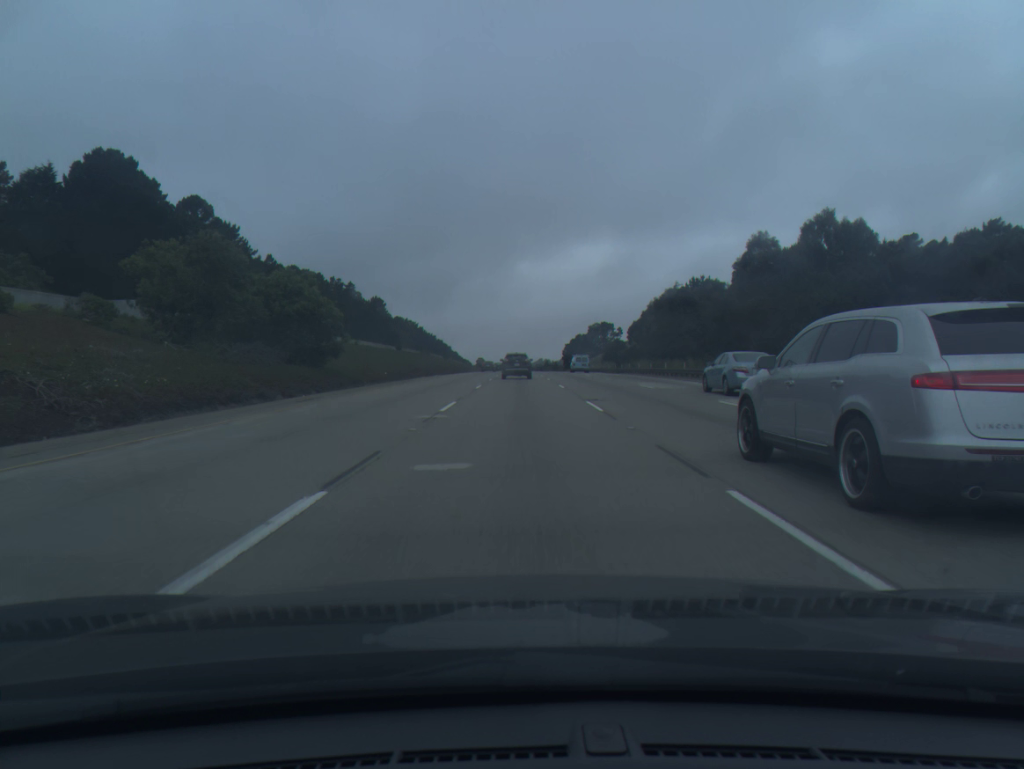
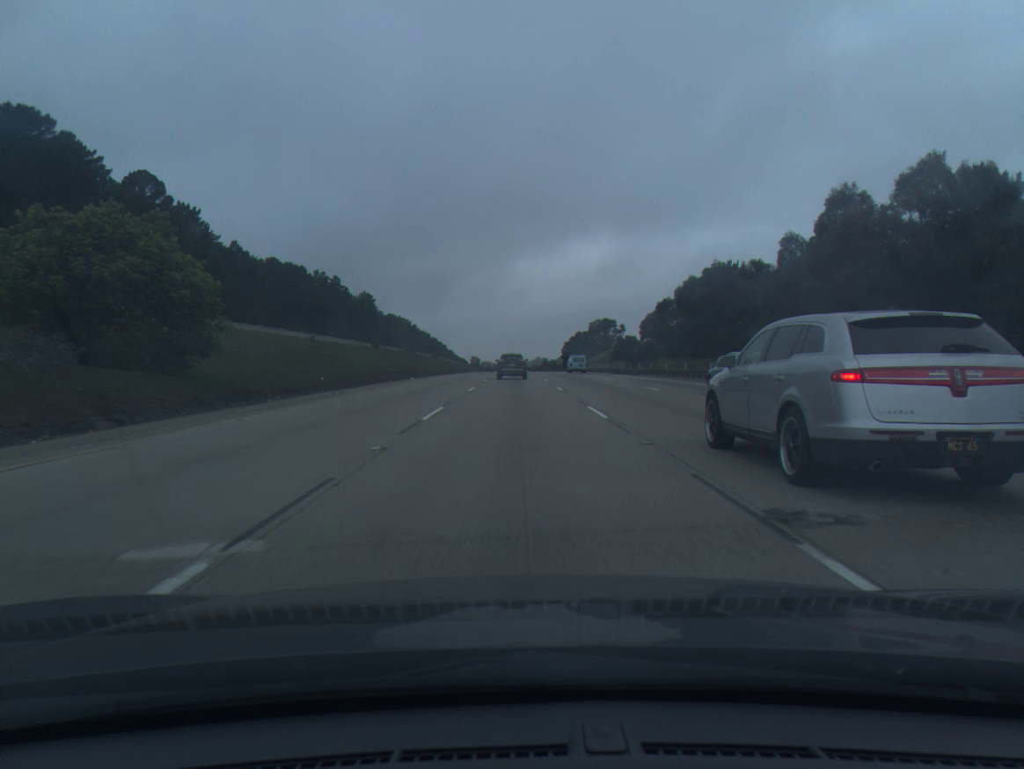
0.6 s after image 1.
(0.0, +16.9) m; 0°
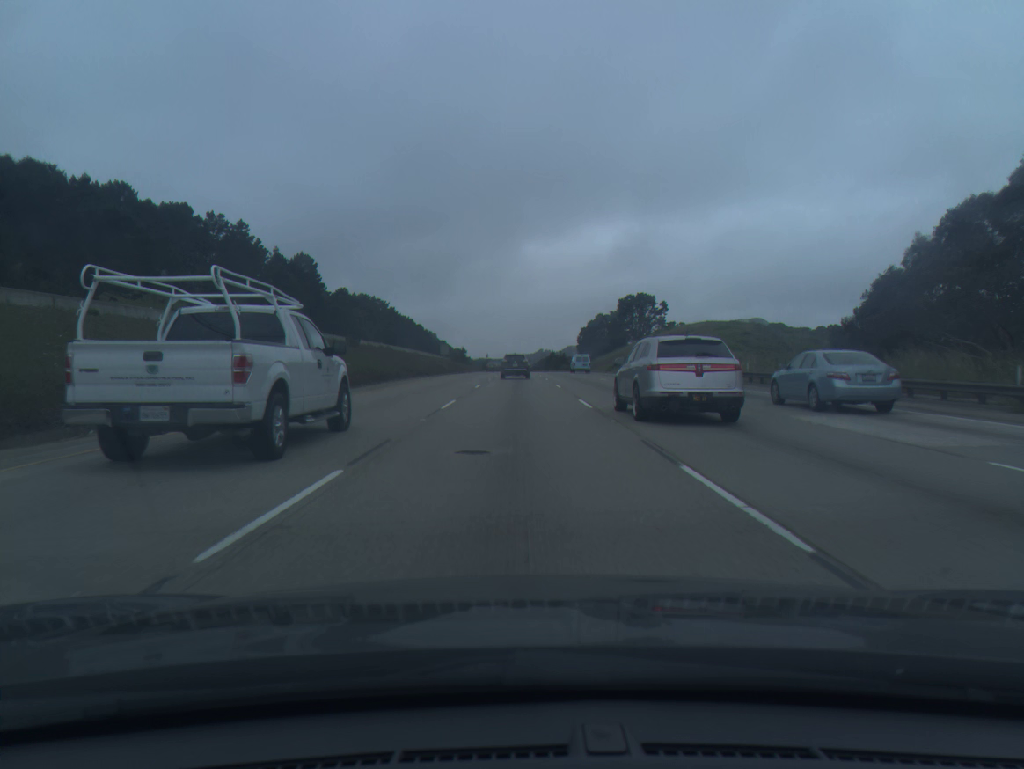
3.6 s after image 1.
(-0.4, +83.7) m; 0°
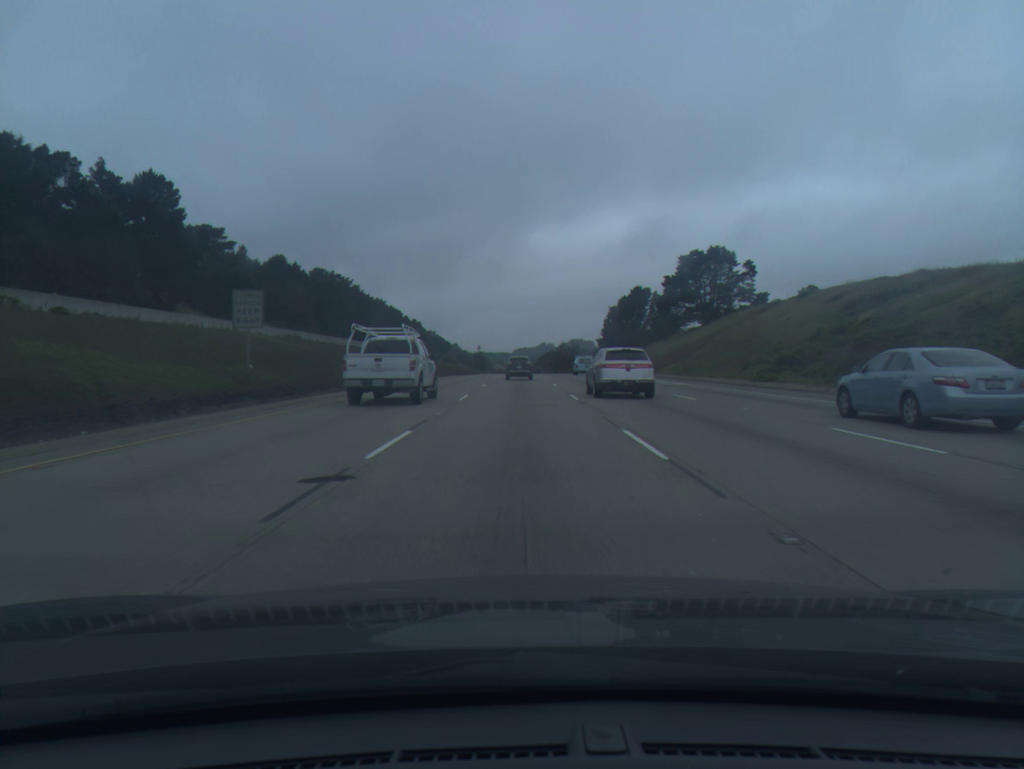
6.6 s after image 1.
(-0.2, +82.9) m; 0°
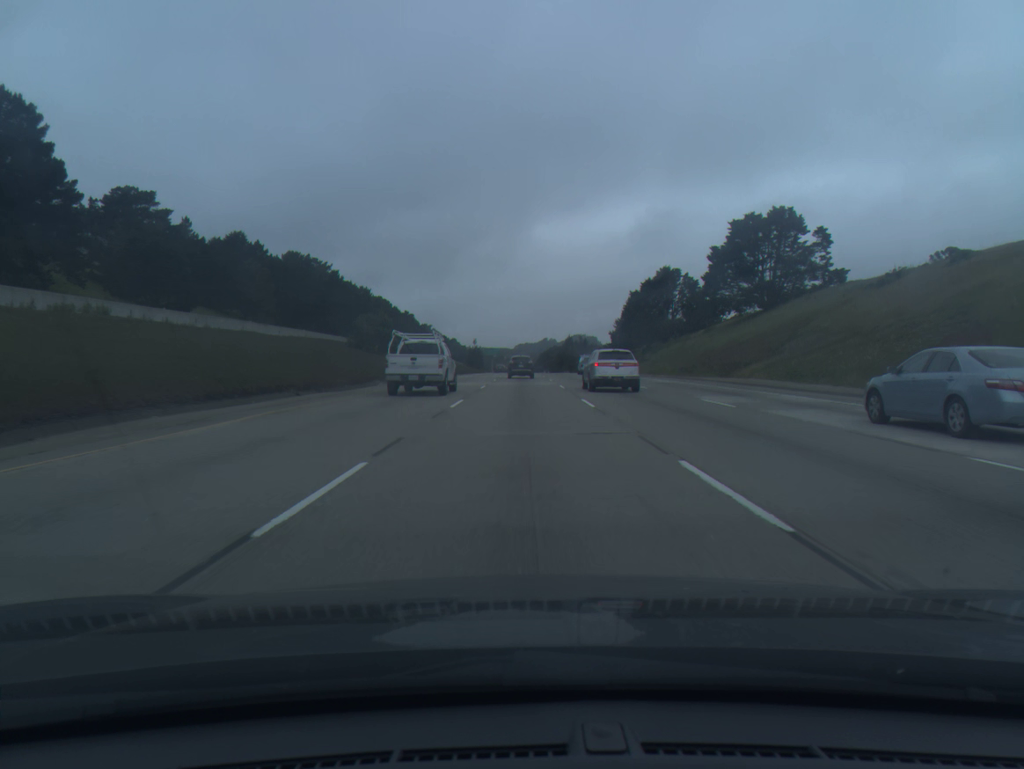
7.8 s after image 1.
(-0.1, +33.3) m; 0°
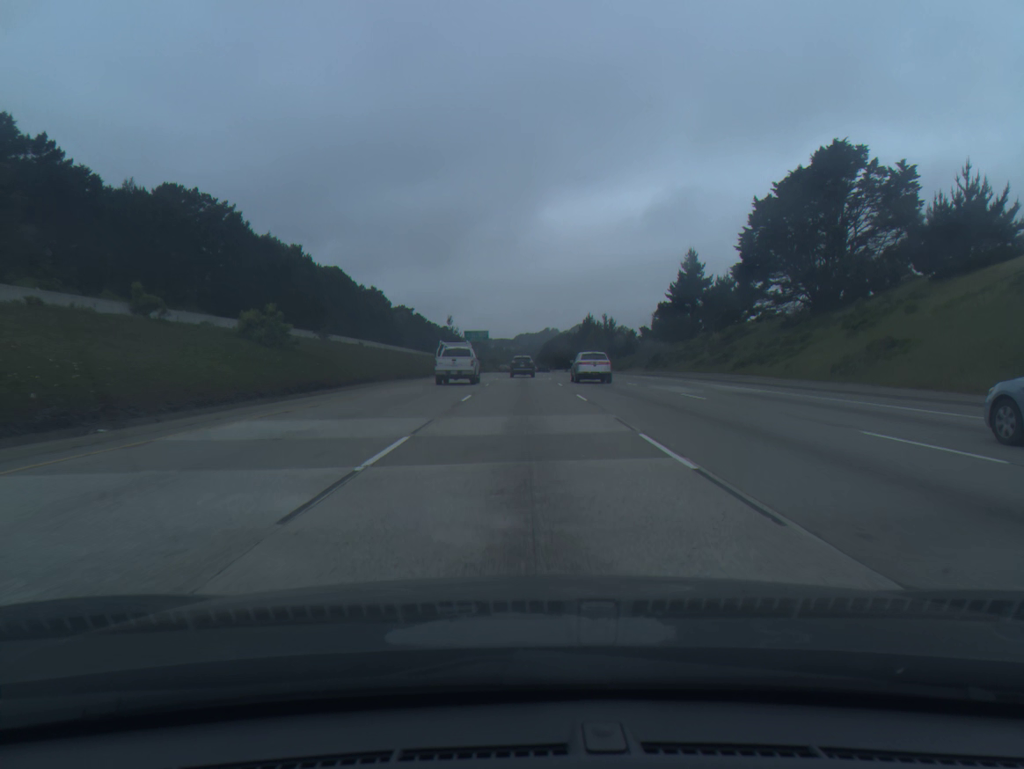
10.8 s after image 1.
(+0.2, +84.6) m; 0°
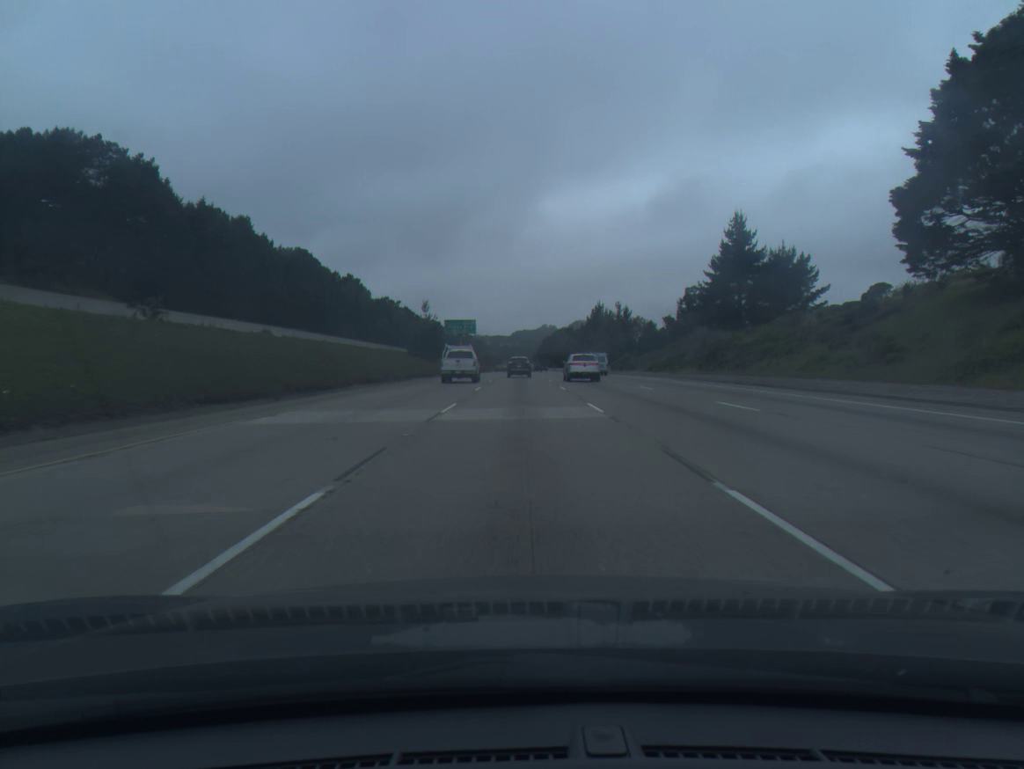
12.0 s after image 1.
(+0.1, +34.3) m; 0°
